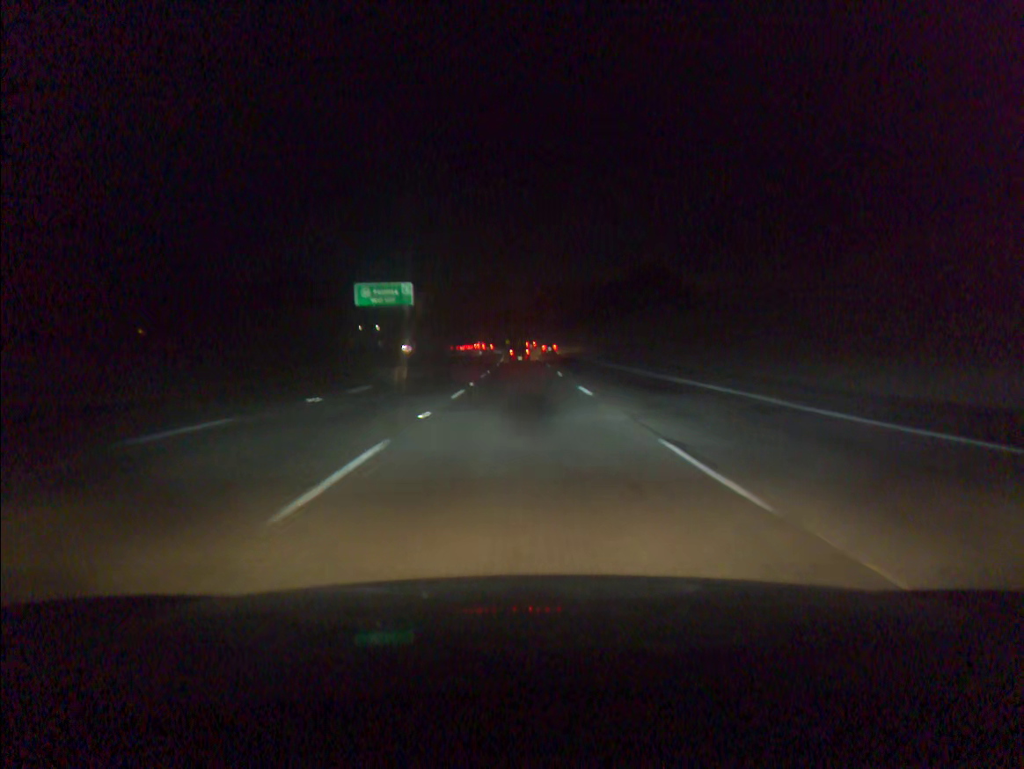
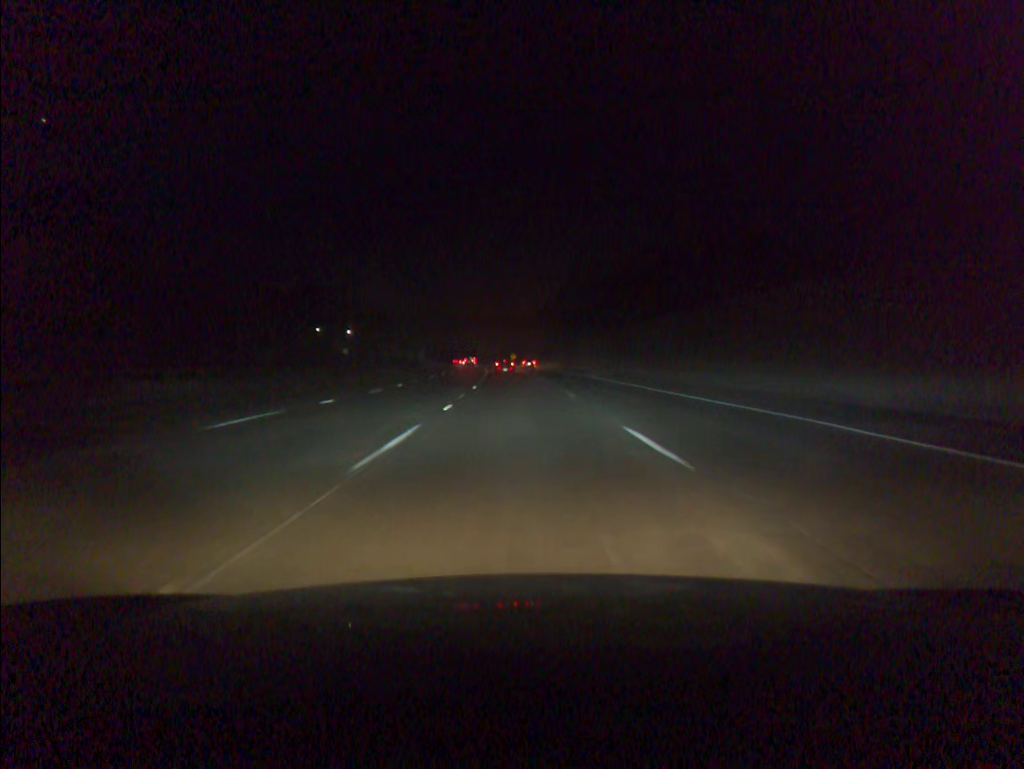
(-0.1, +84.8) m; -1°
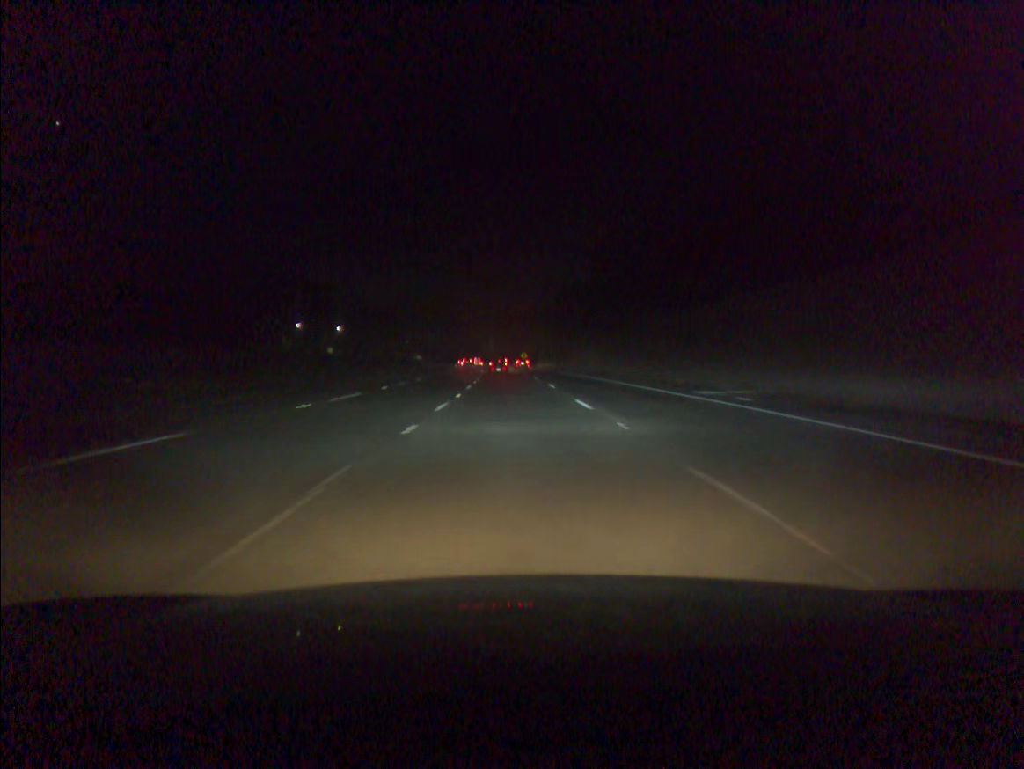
(-0.2, +34.4) m; -1°
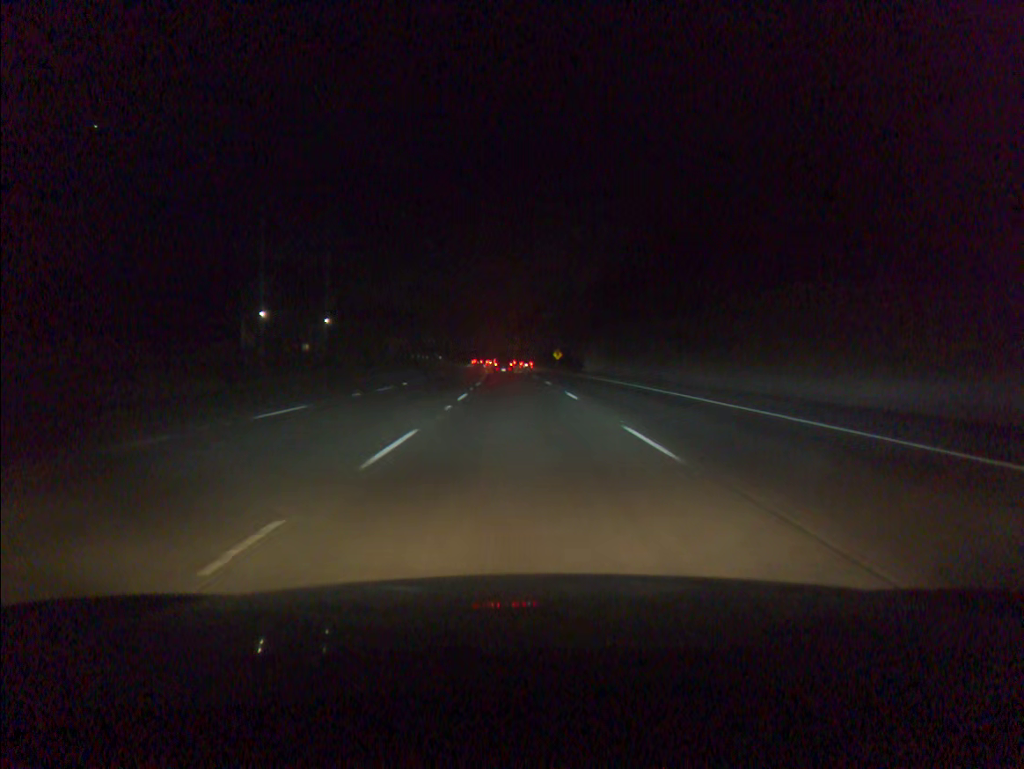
(-0.9, +52.7) m; -2°
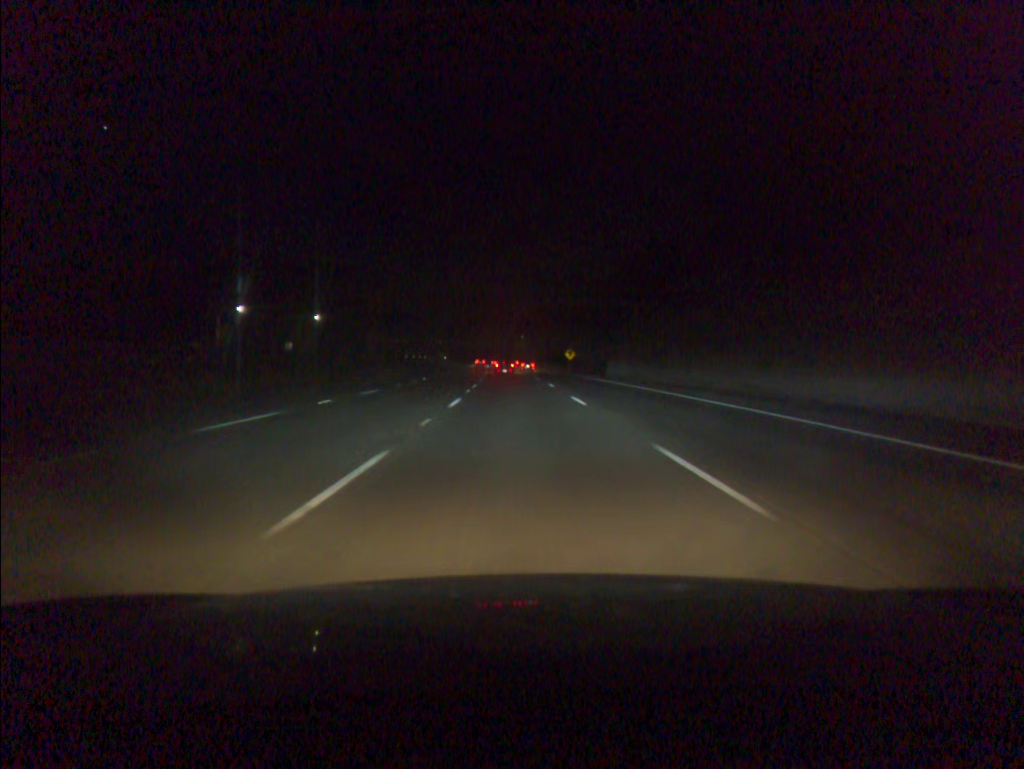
(-0.1, +17.8) m; 0°
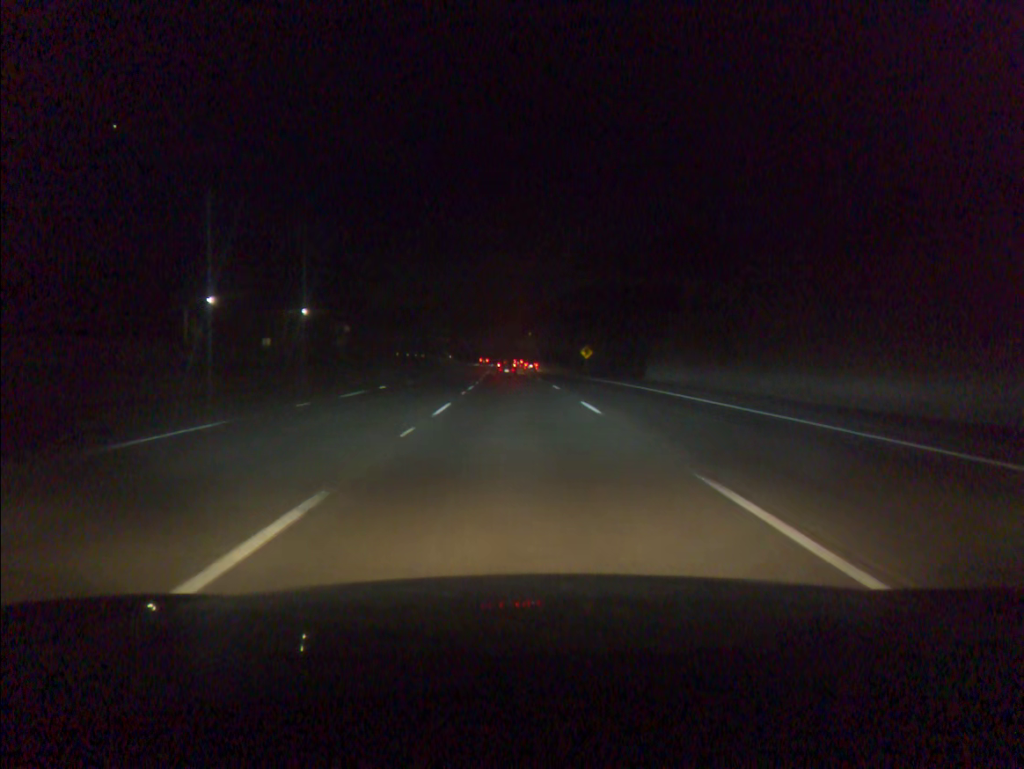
(-0.1, +17.9) m; 0°
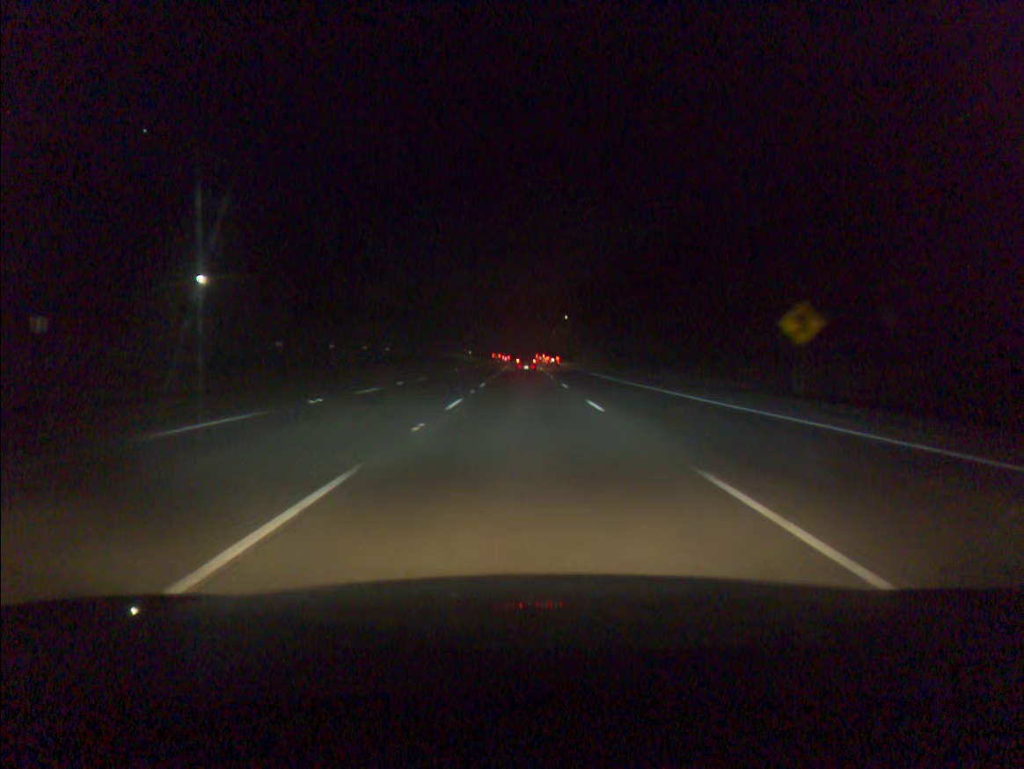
(-1.3, +72.0) m; -2°
